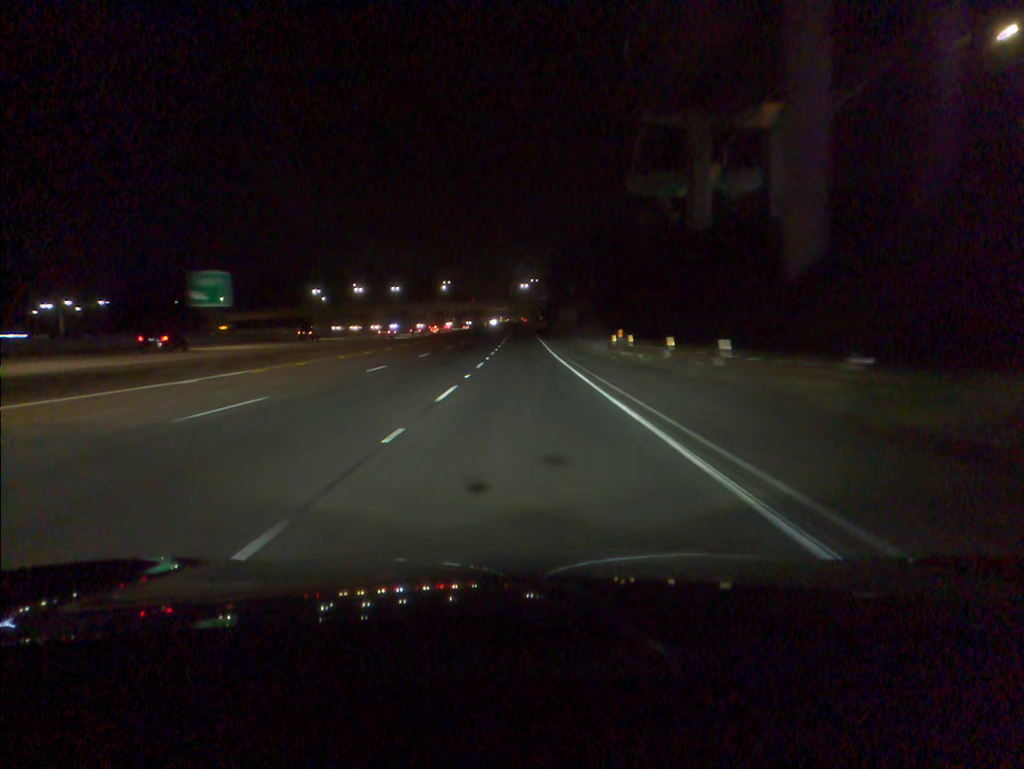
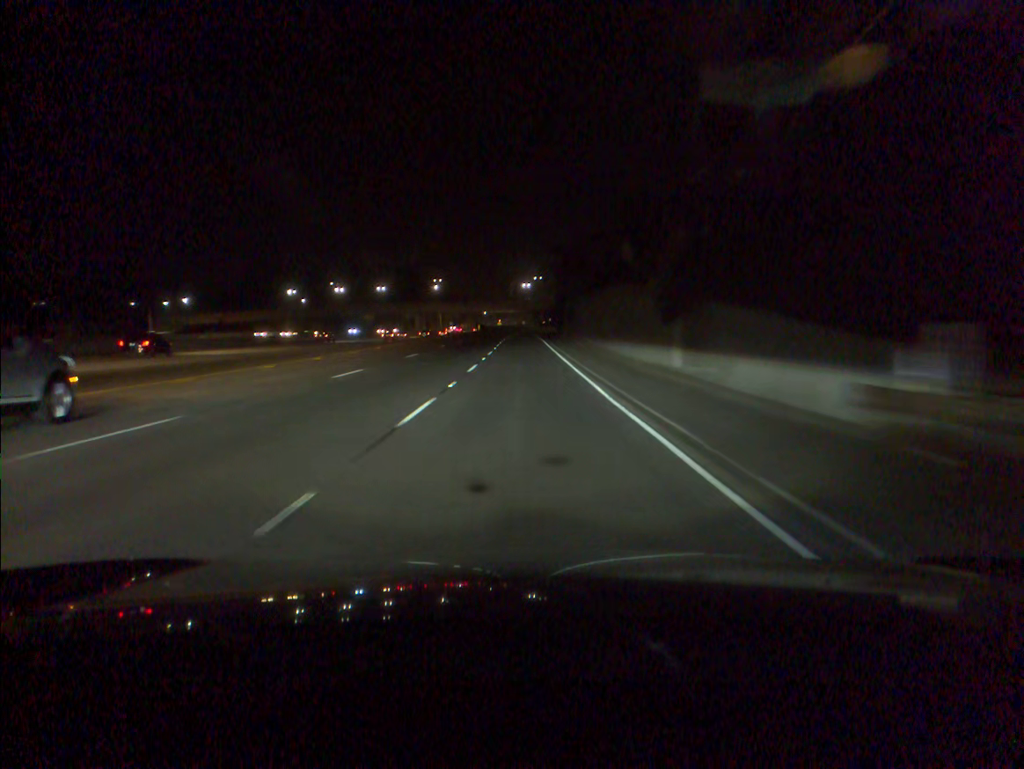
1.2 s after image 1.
(0.0, +32.7) m; 0°
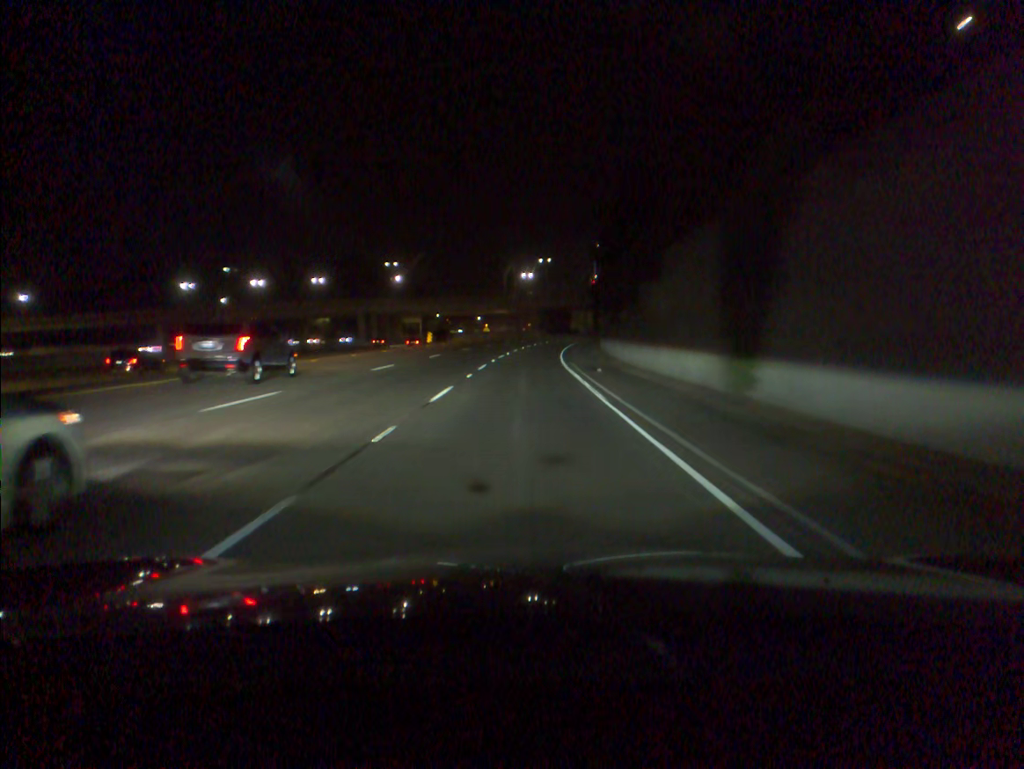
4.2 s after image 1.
(0.0, +80.4) m; 0°
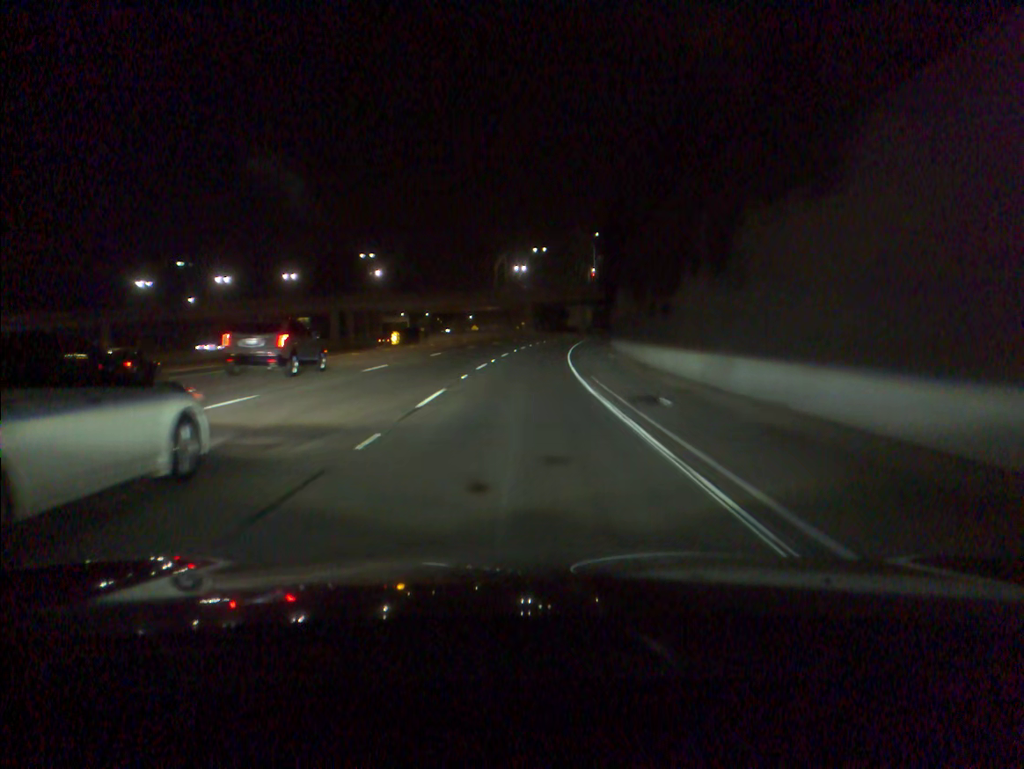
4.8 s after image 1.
(+0.1, +15.8) m; 0°
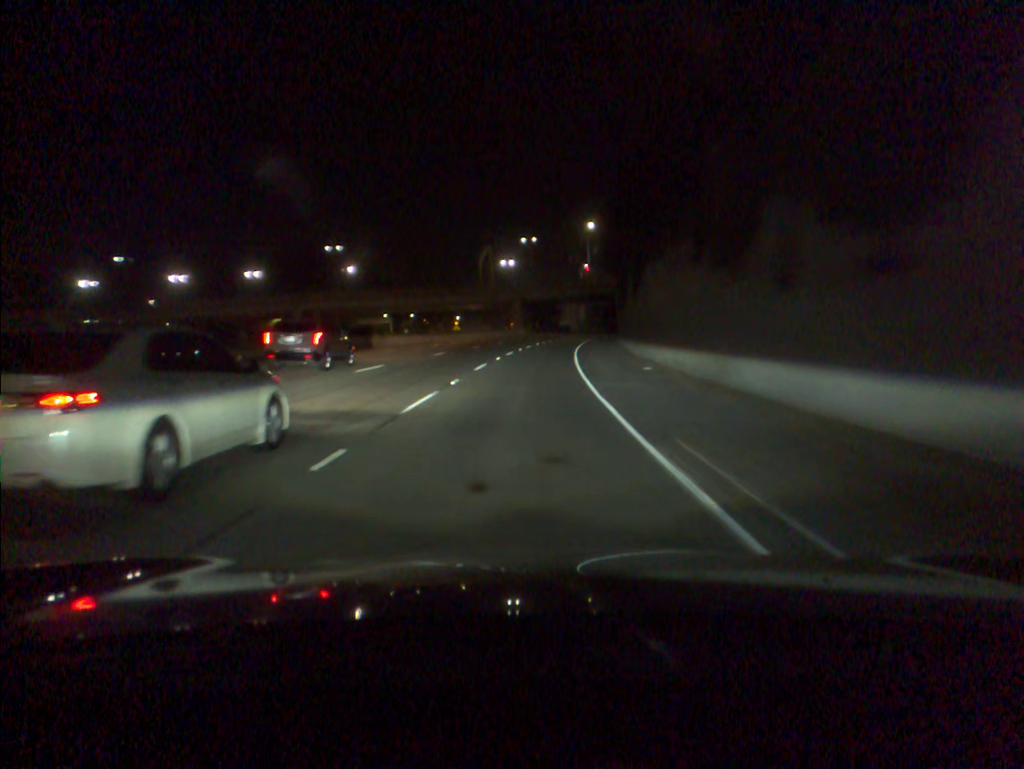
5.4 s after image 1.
(+0.1, +15.8) m; +1°
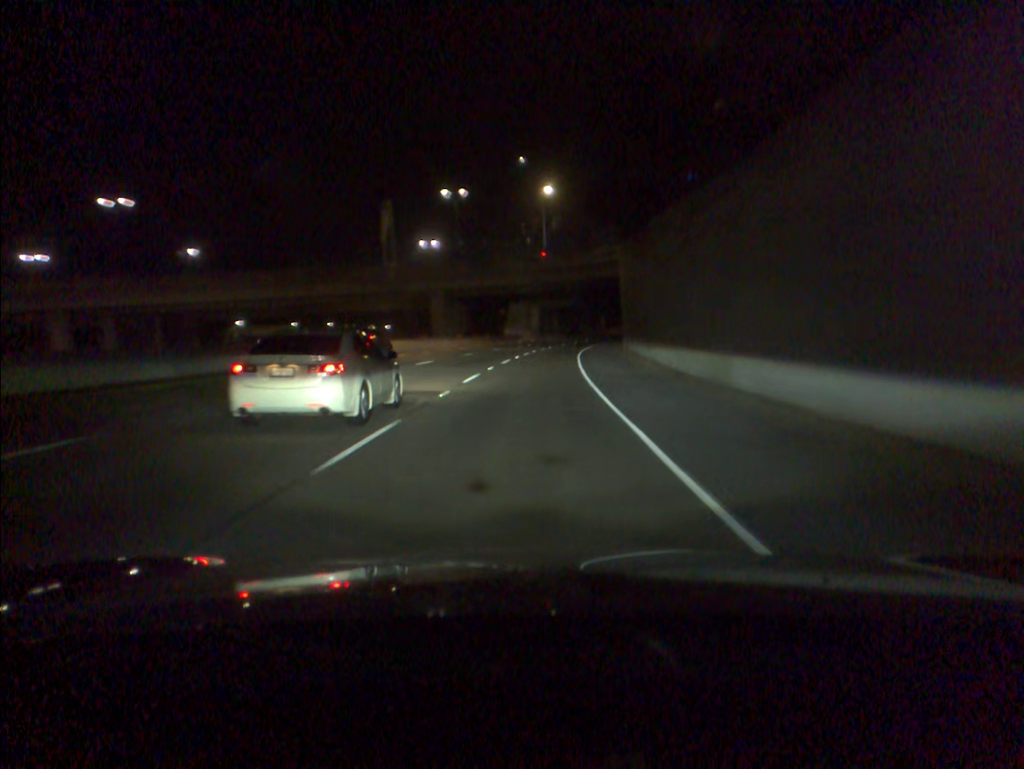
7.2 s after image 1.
(+1.5, +47.3) m; +4°
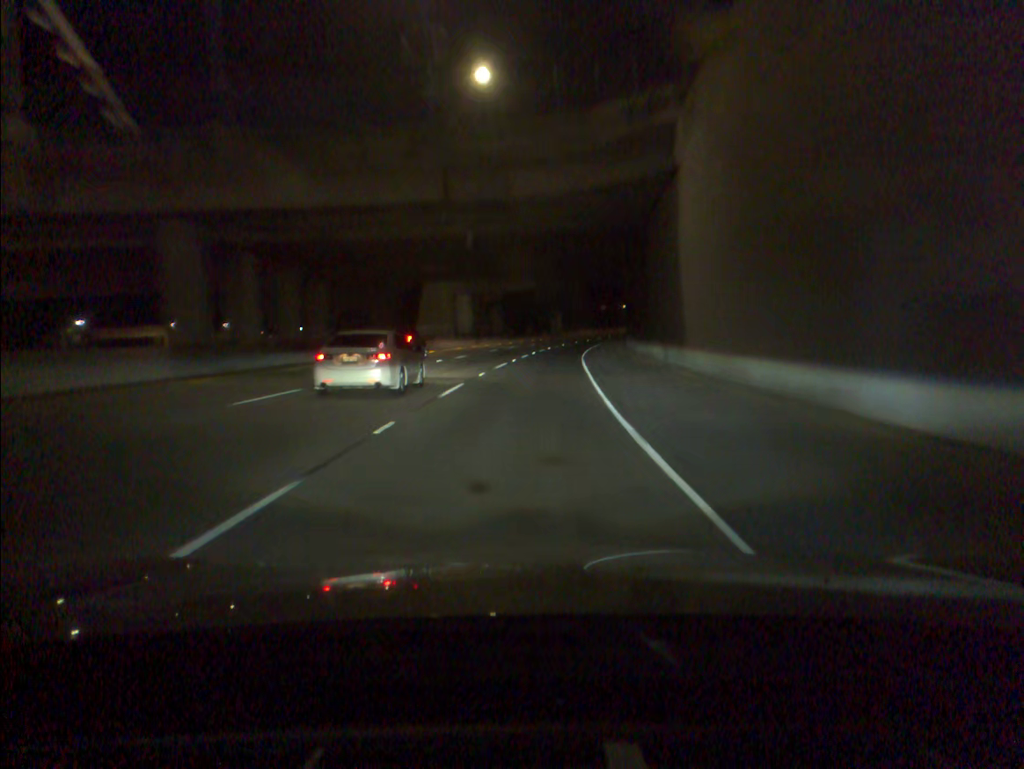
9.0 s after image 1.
(+1.9, +47.5) m; +4°
